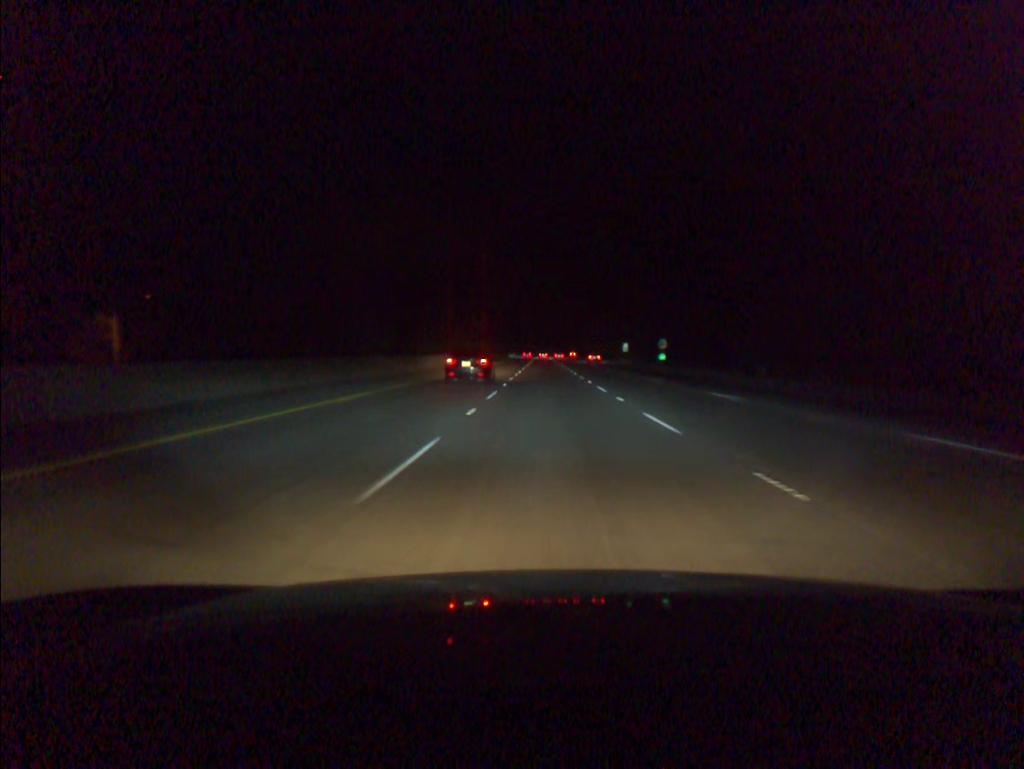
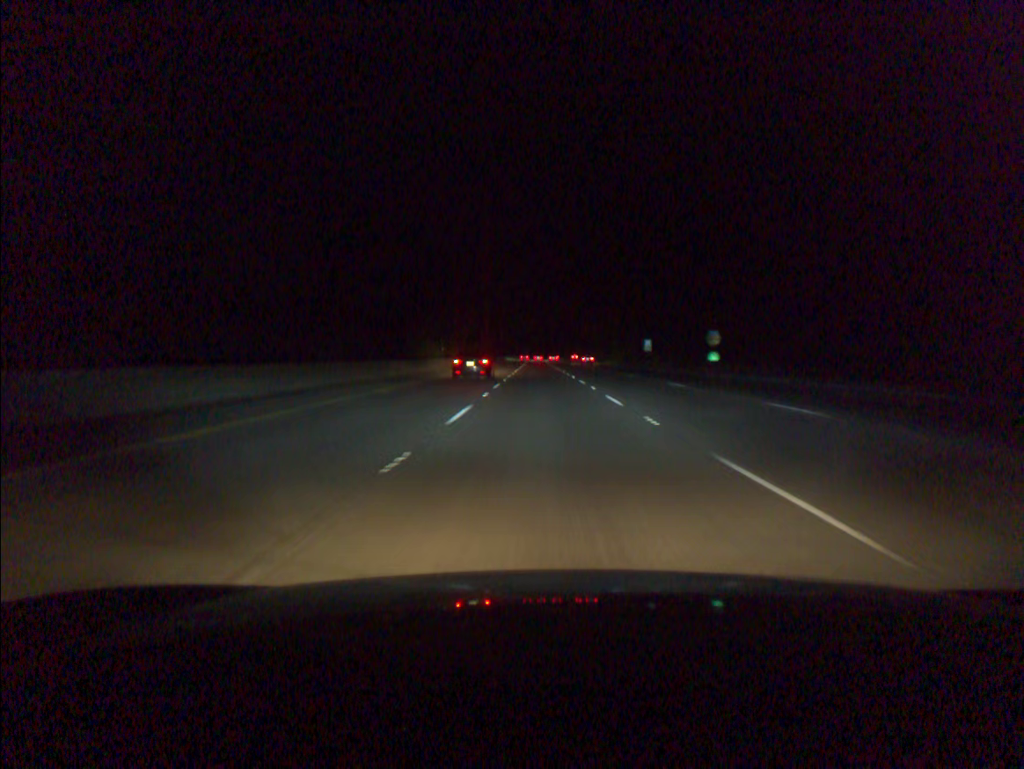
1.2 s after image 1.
(+0.1, +36.6) m; 0°
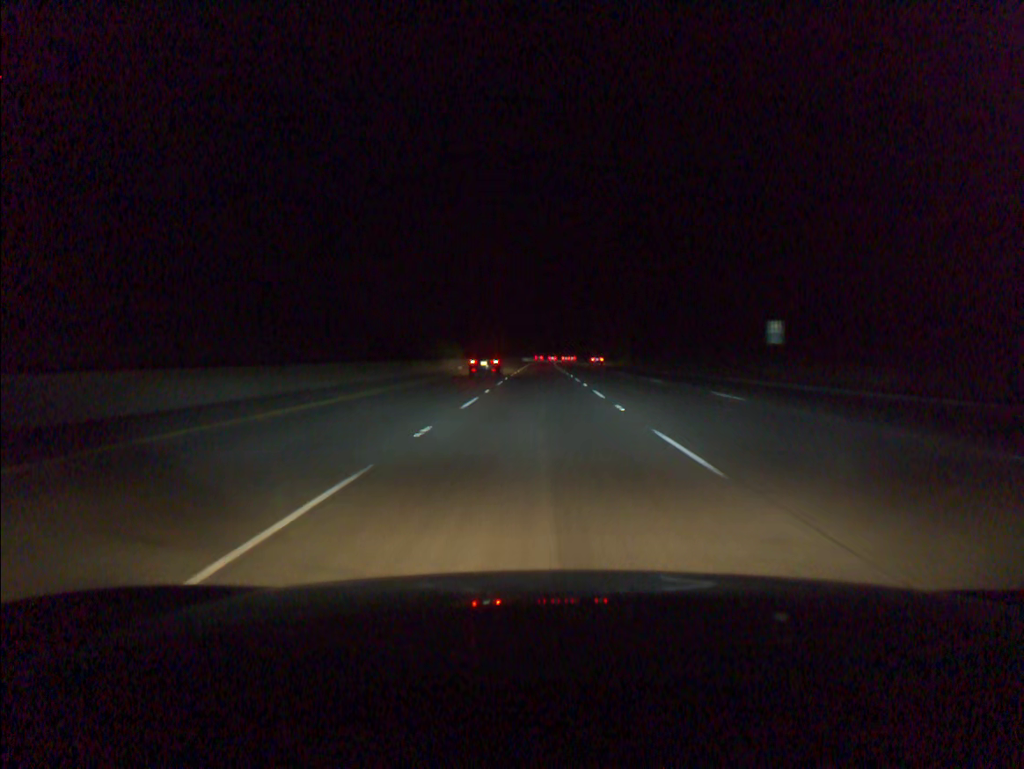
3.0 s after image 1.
(-0.1, +54.9) m; 0°
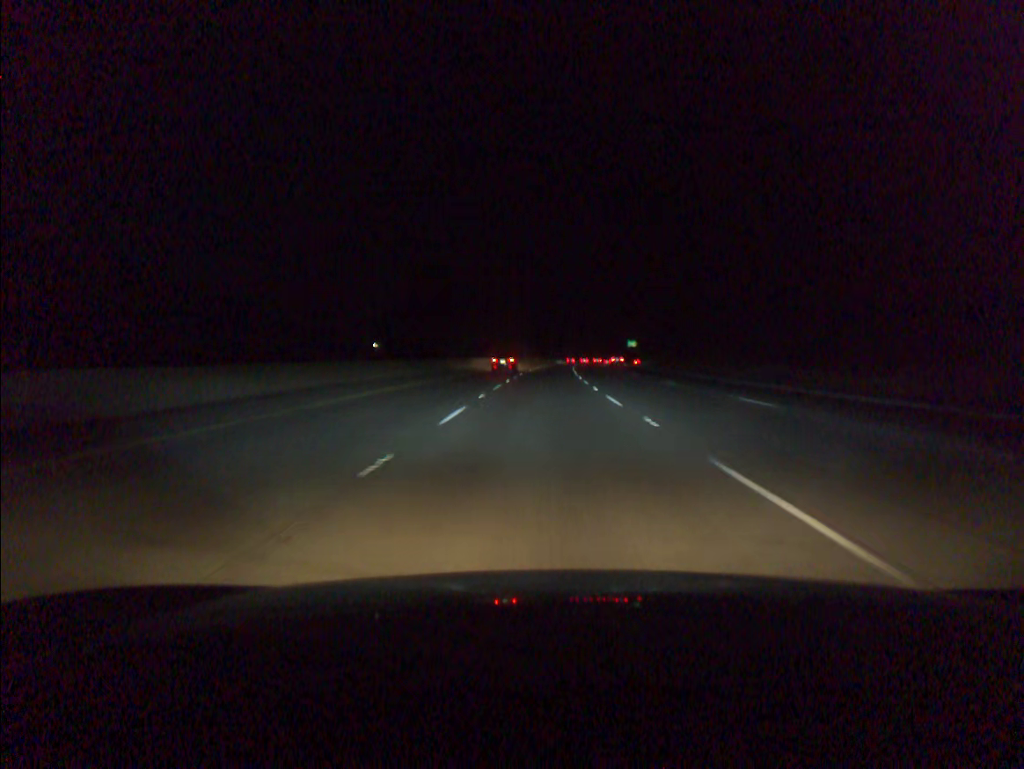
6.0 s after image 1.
(-0.2, +91.2) m; 0°
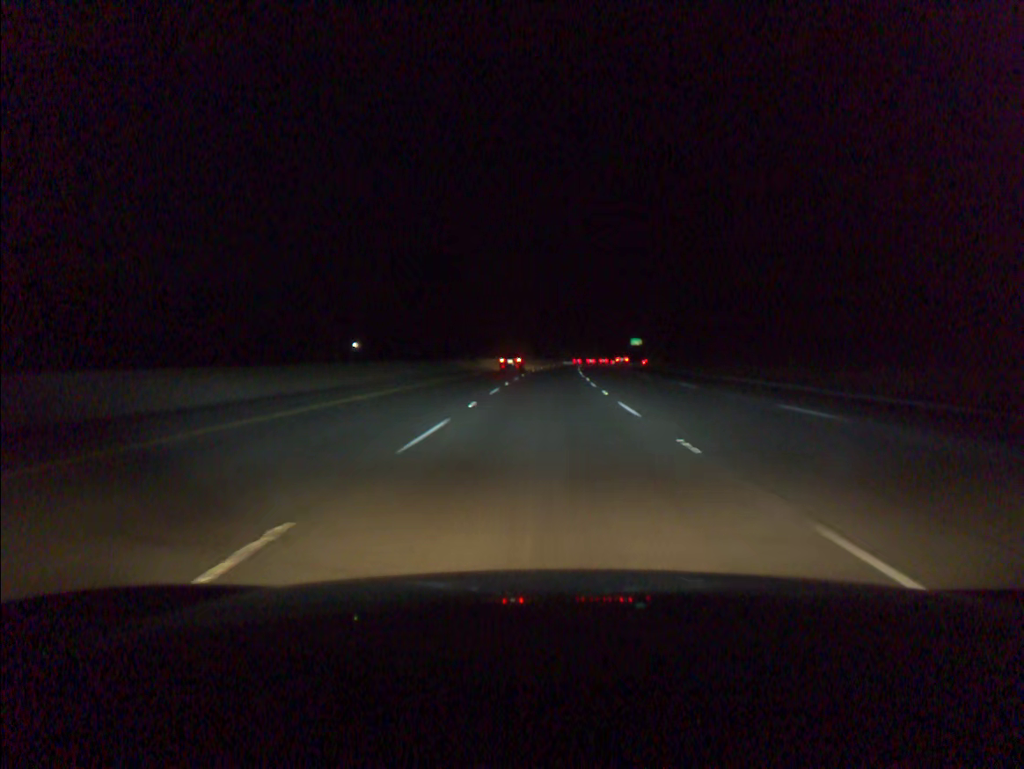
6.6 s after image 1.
(+0.1, +18.2) m; 0°
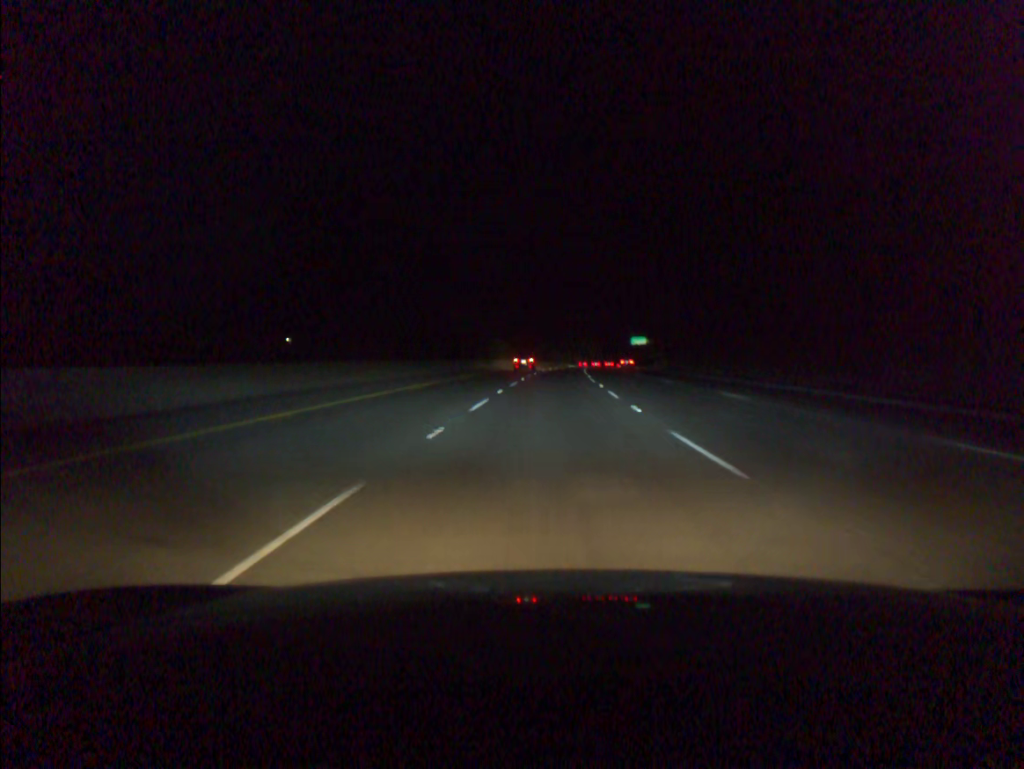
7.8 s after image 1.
(+0.3, +36.5) m; +1°
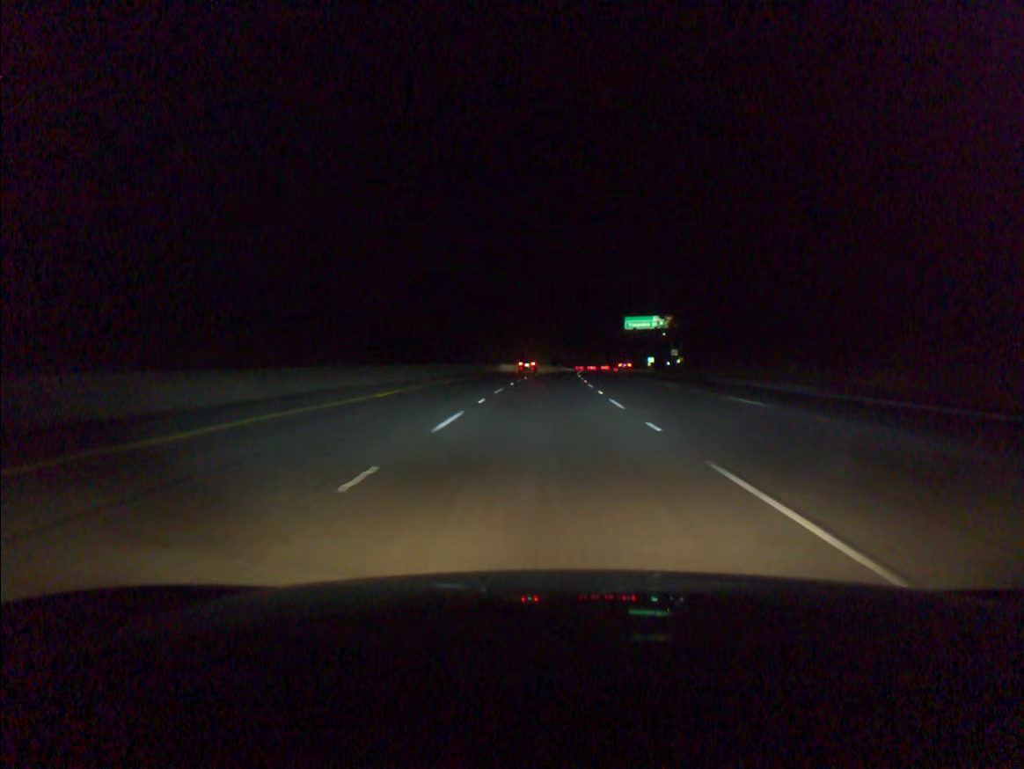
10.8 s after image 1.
(+3.2, +91.4) m; +4°
